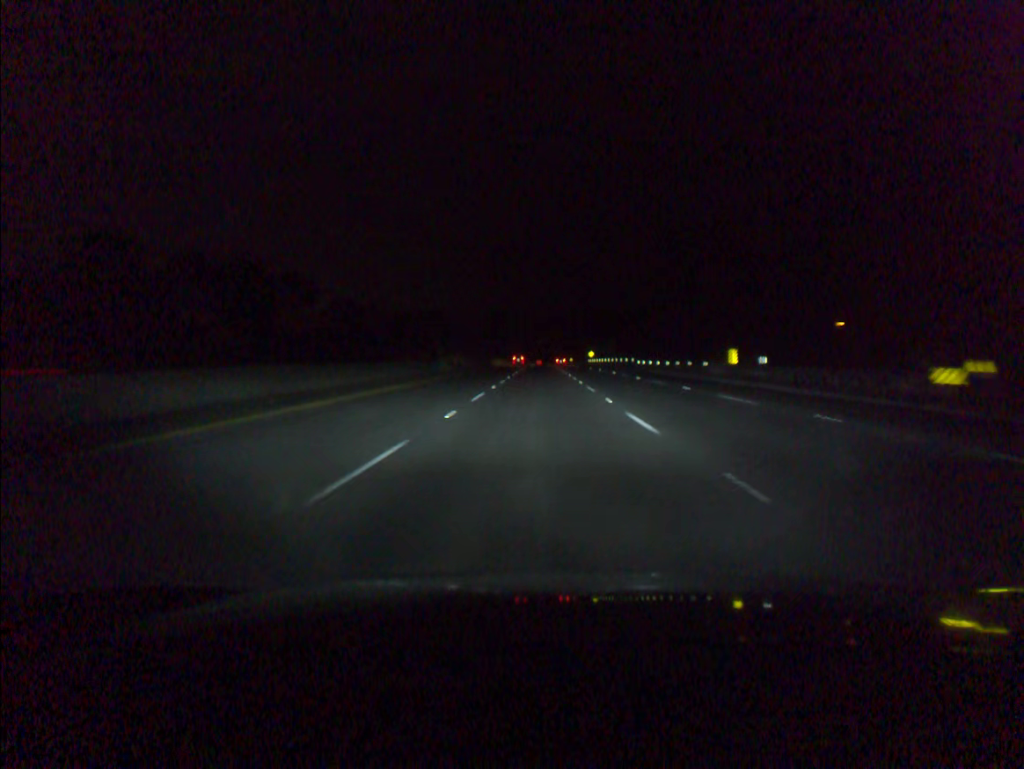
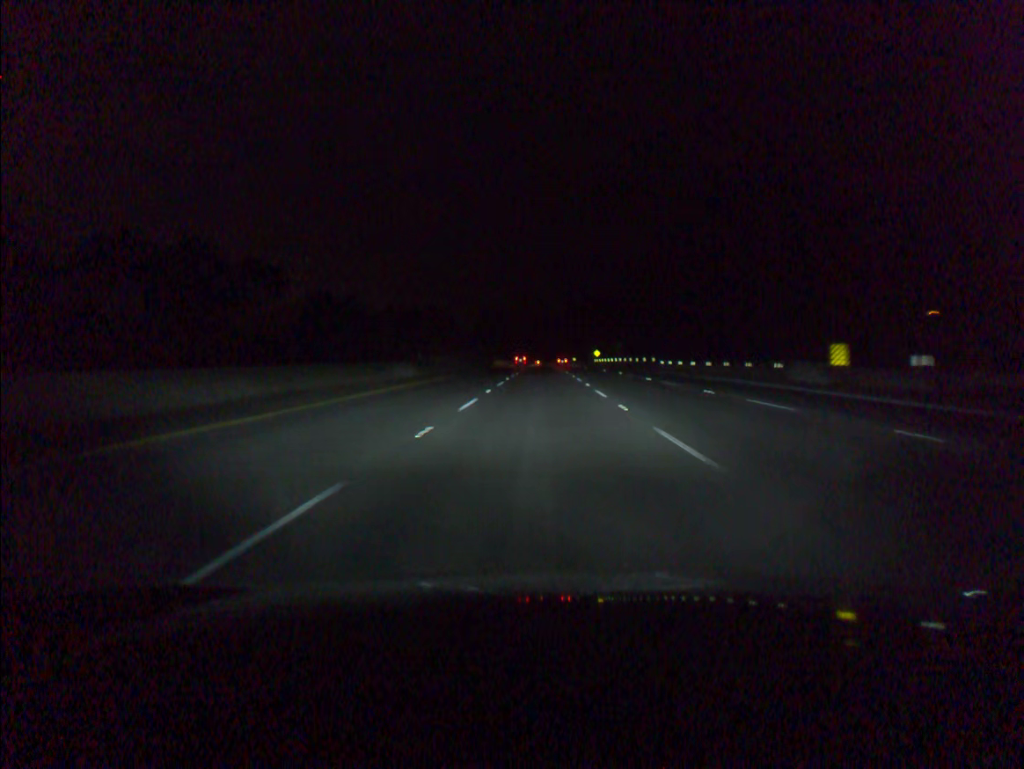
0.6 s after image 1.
(0.0, +18.3) m; 0°
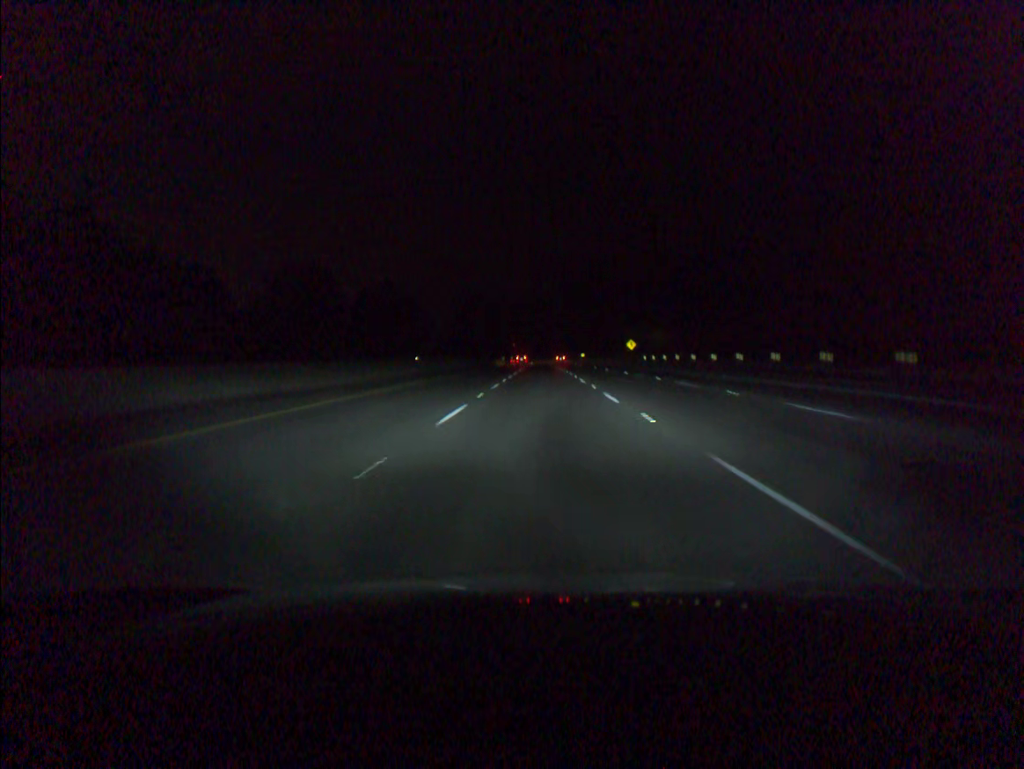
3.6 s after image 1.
(0.0, +91.6) m; 0°
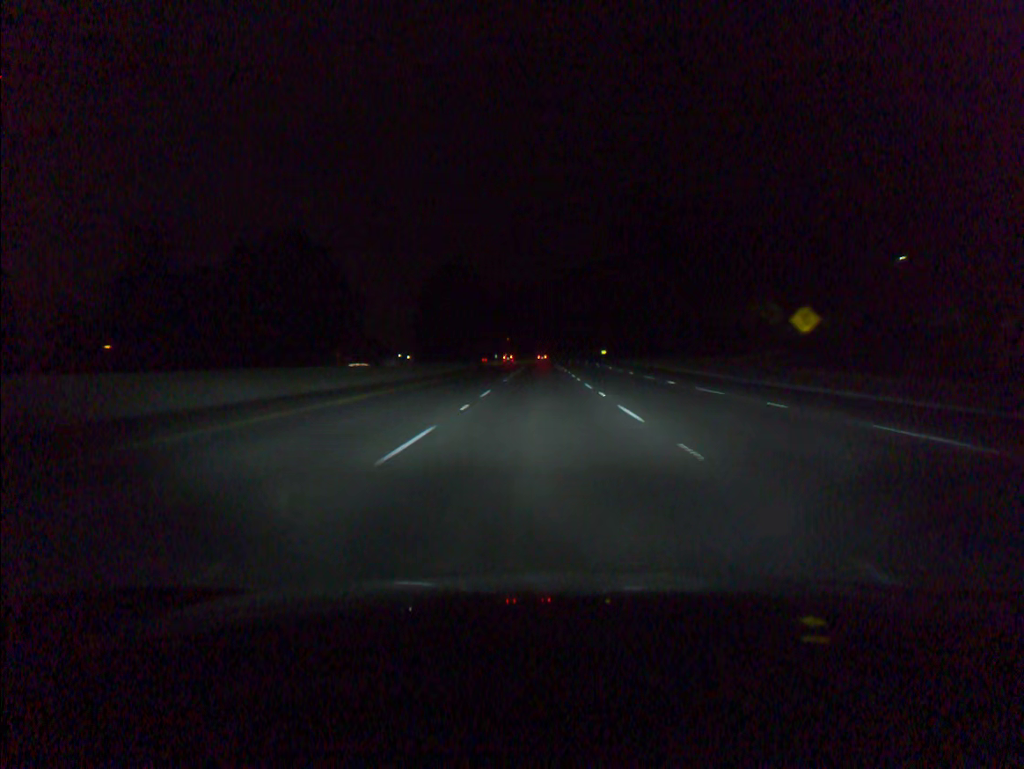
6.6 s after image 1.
(+0.1, +91.7) m; 0°
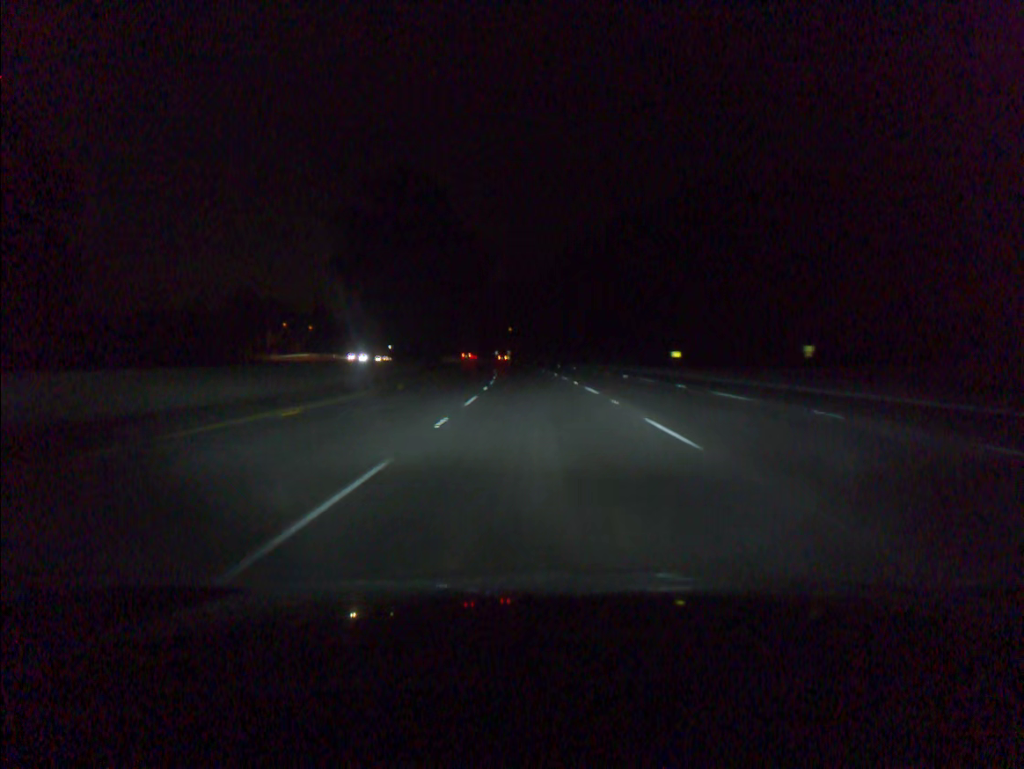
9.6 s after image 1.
(-0.4, +91.8) m; -1°
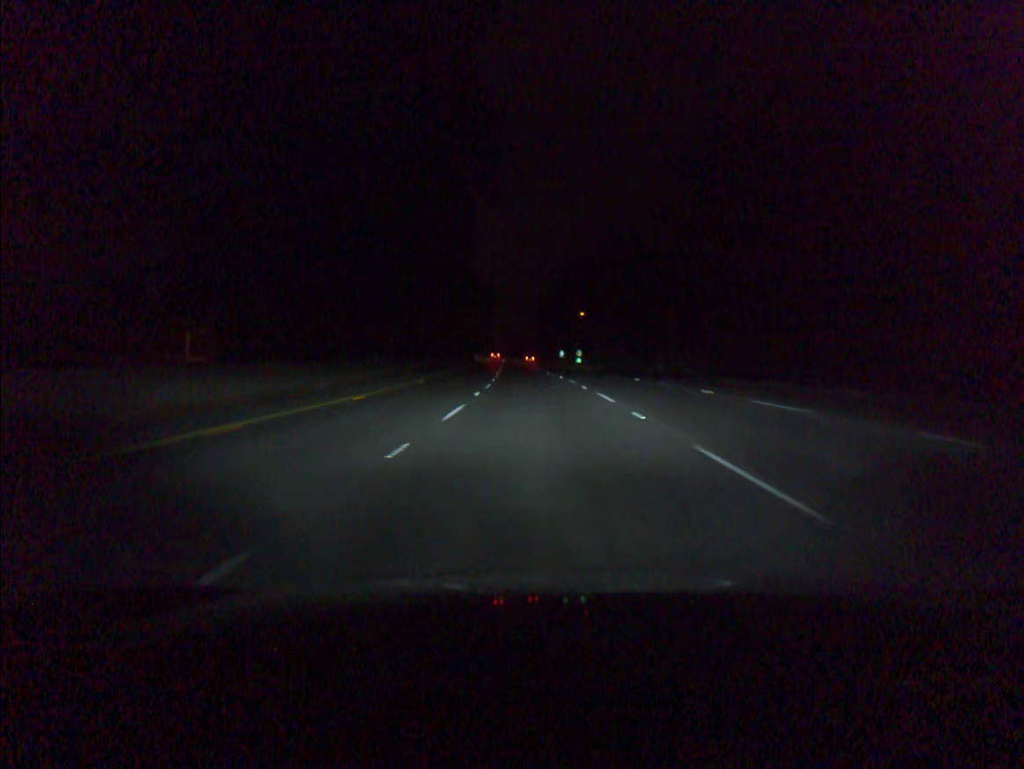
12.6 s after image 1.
(-3.9, +91.5) m; -5°
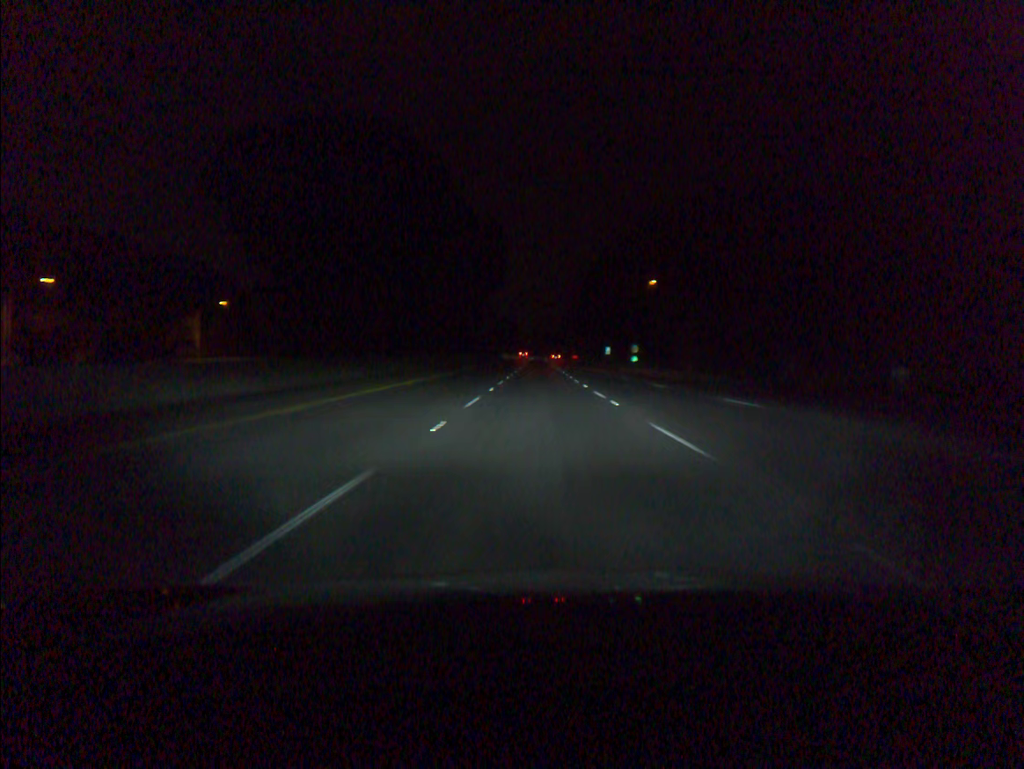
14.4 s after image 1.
(-1.3, +54.9) m; -2°
